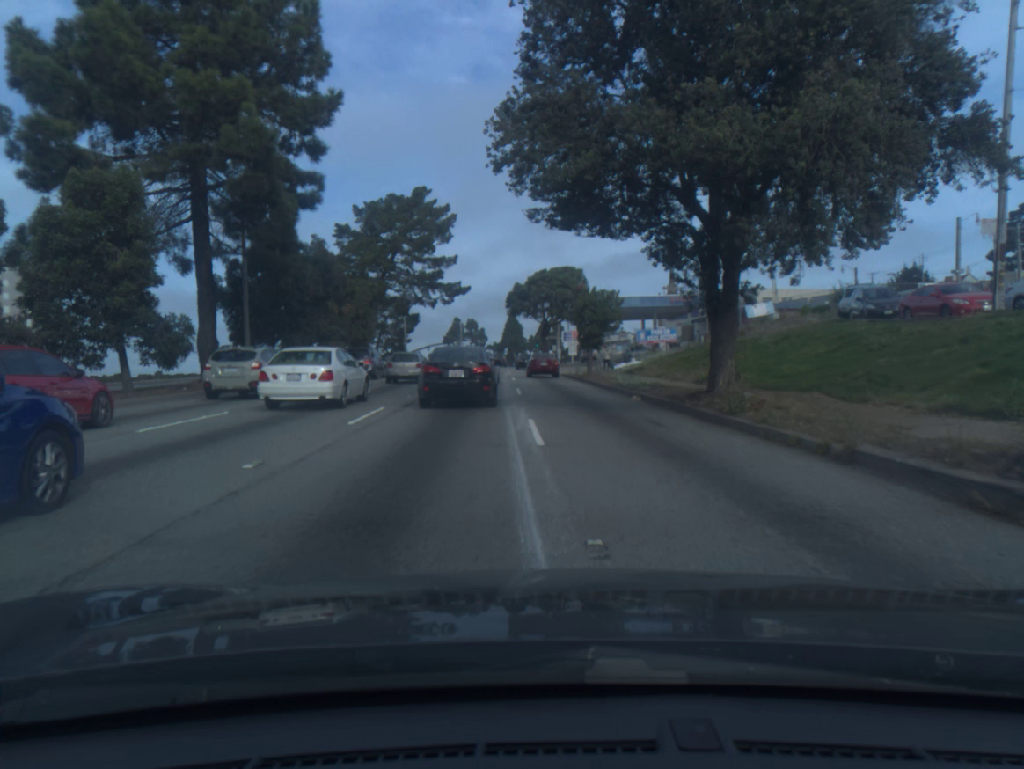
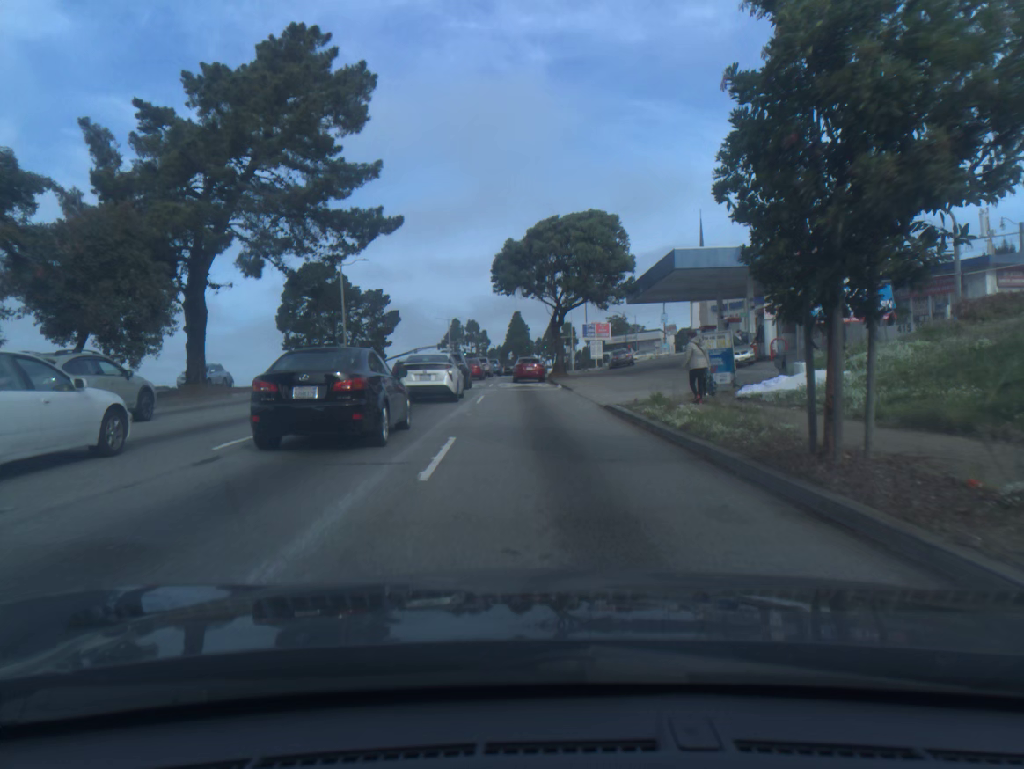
(0.0, +31.4) m; 0°
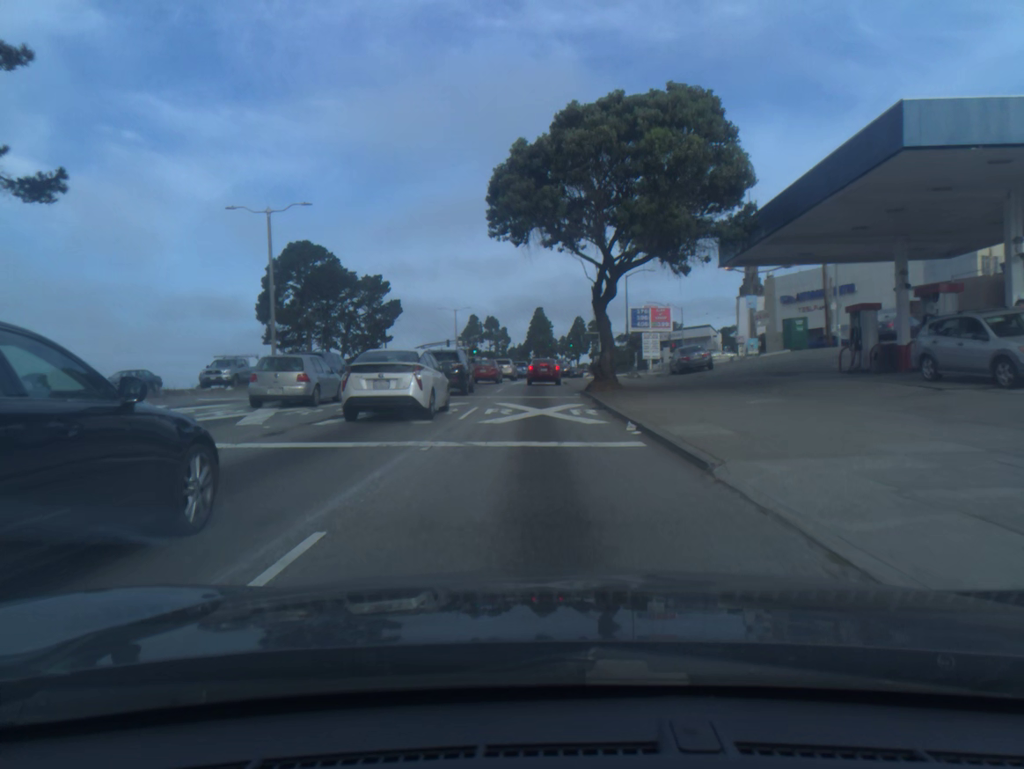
(-0.4, +21.5) m; -2°
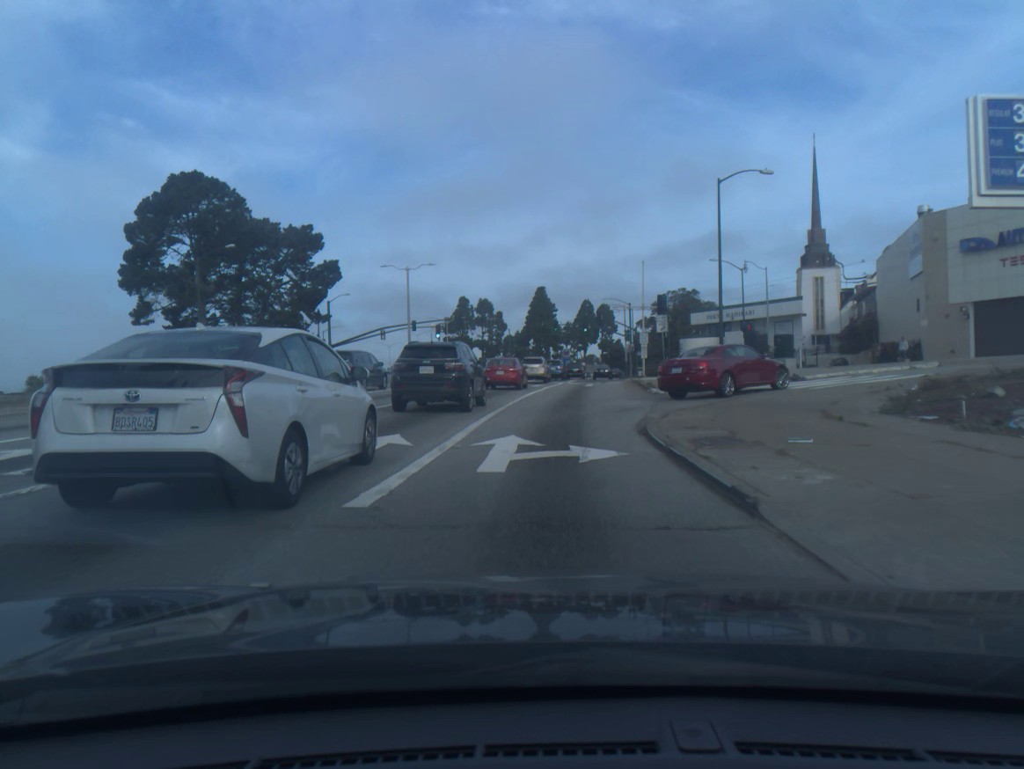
(-0.1, +37.2) m; 0°
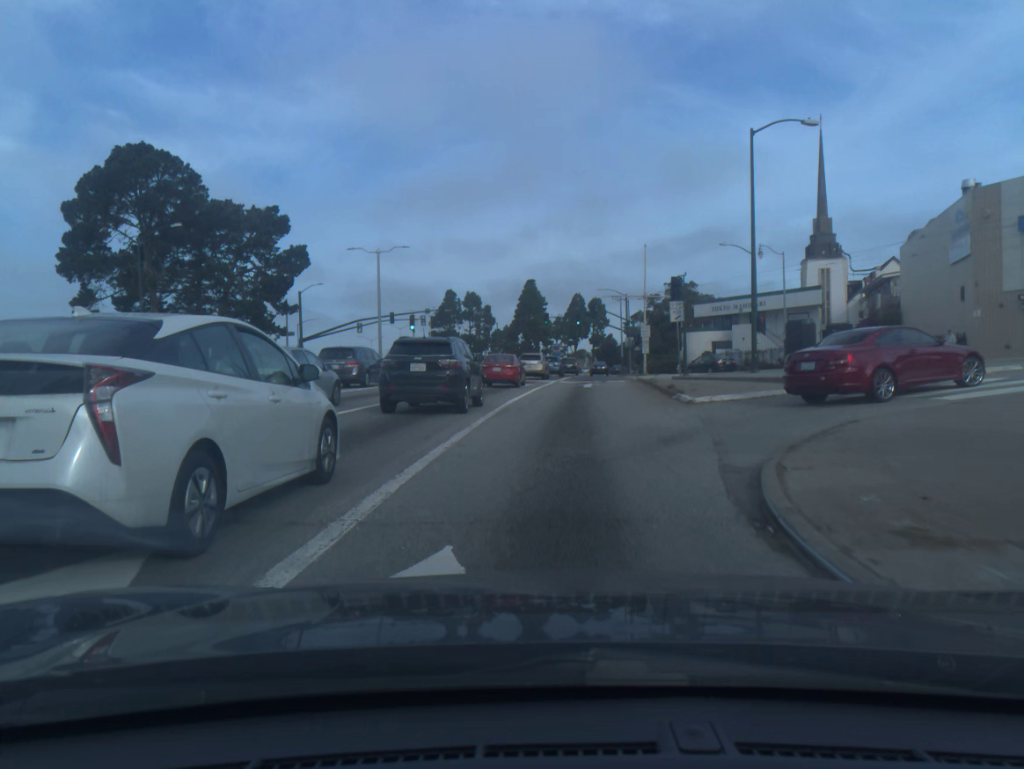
(0.0, +7.5) m; +1°
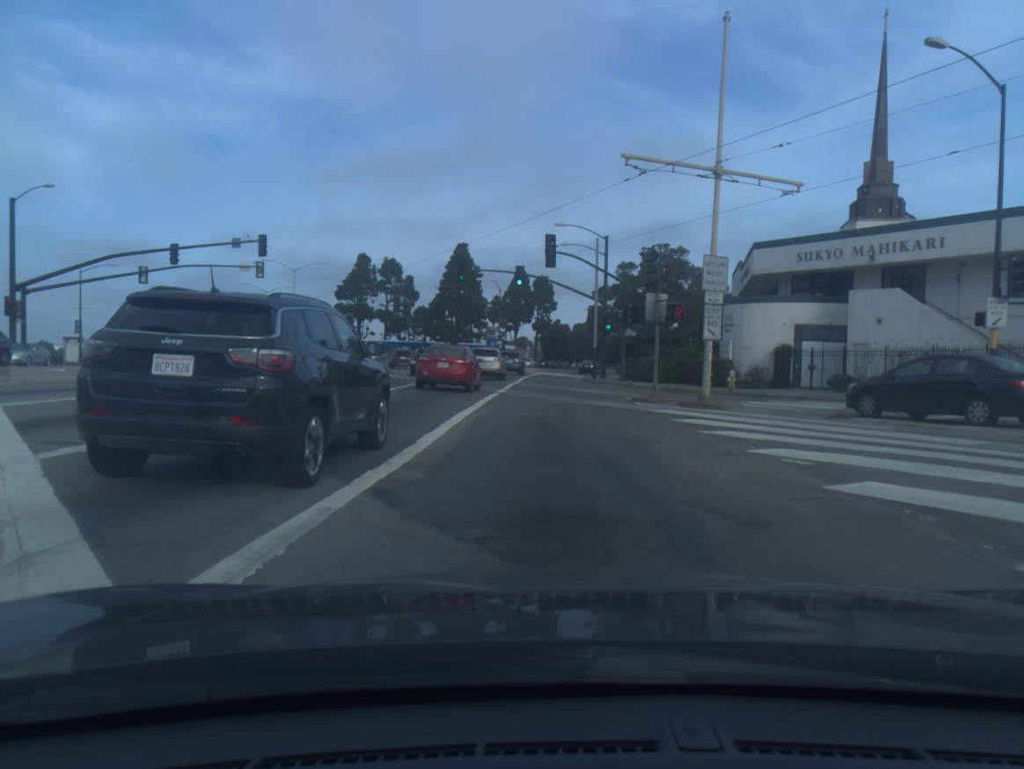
(+1.9, +40.5) m; +4°
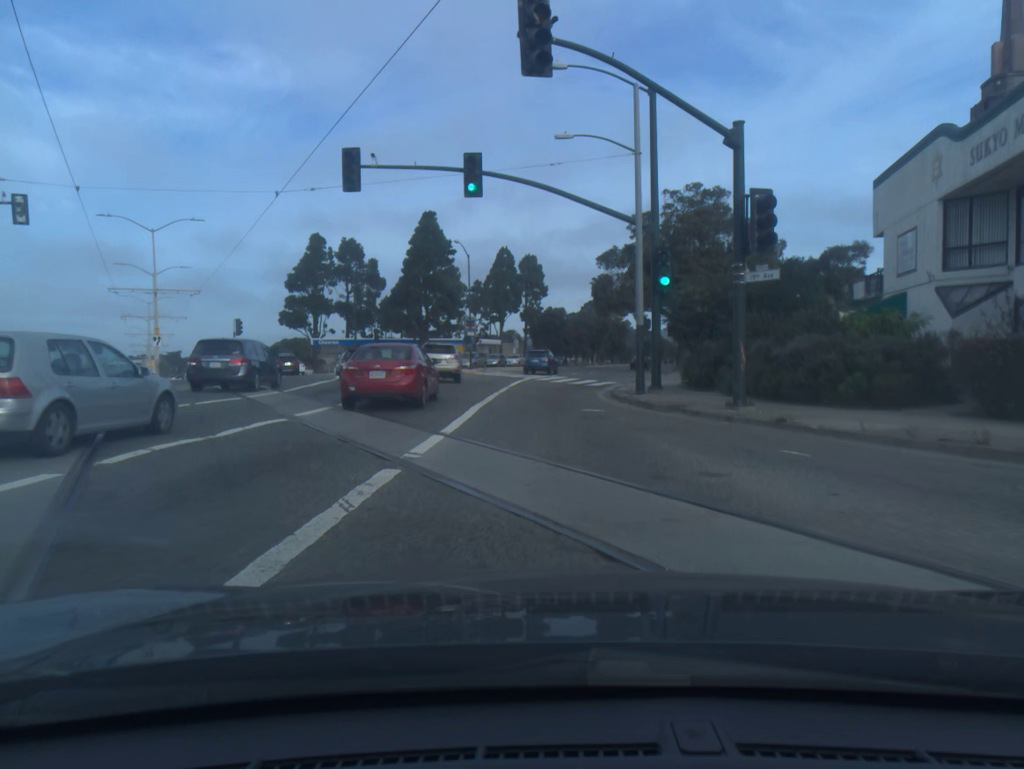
(+0.2, +26.6) m; +1°
